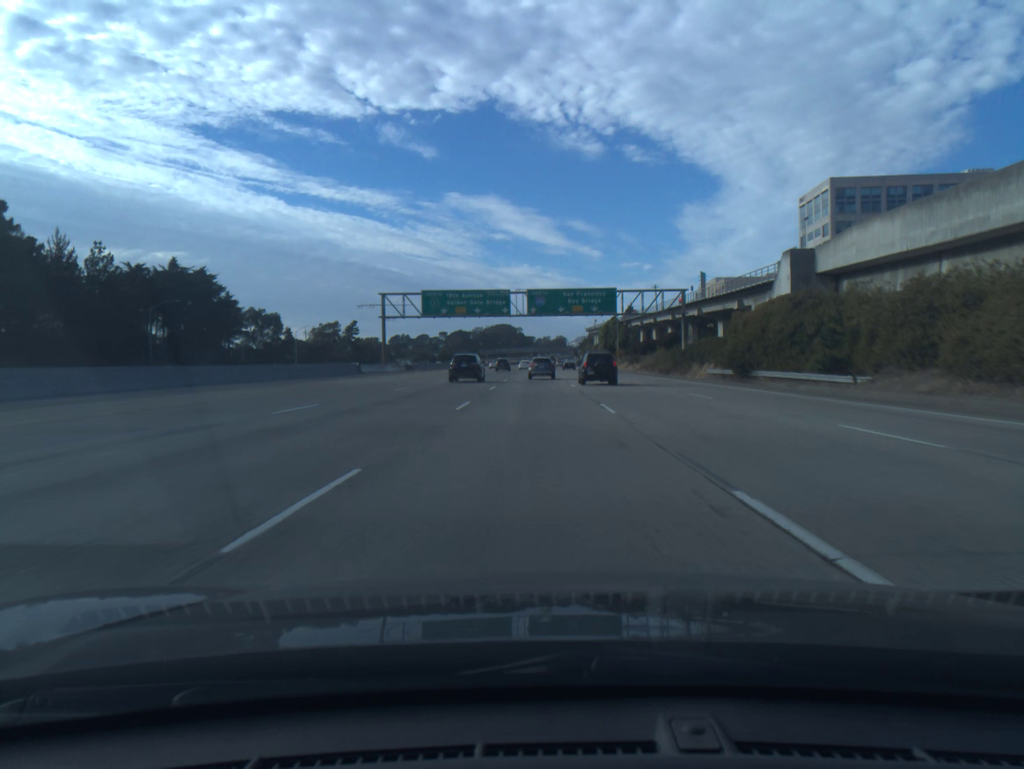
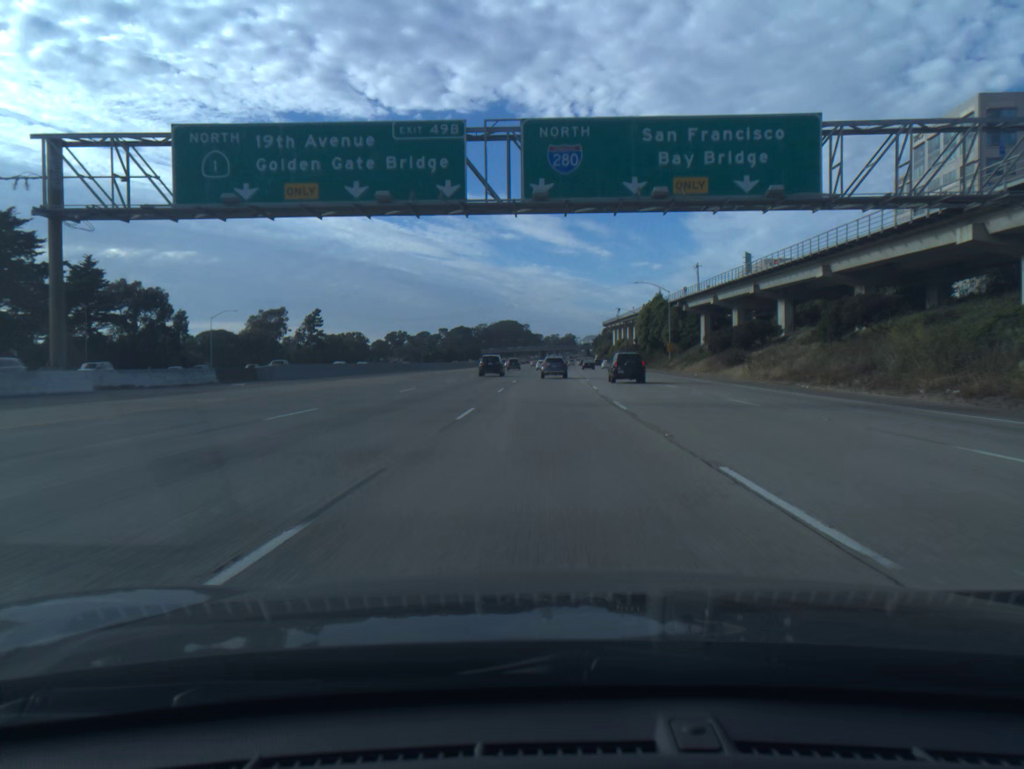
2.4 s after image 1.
(-0.6, +60.6) m; -1°
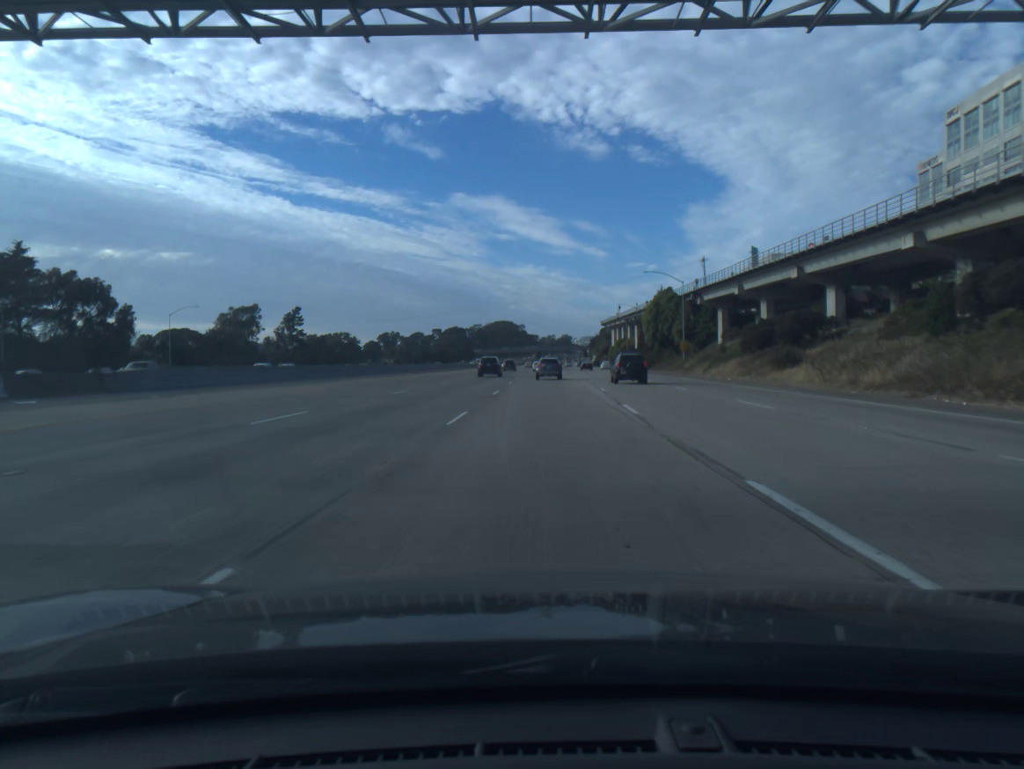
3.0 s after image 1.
(0.0, +15.2) m; 0°
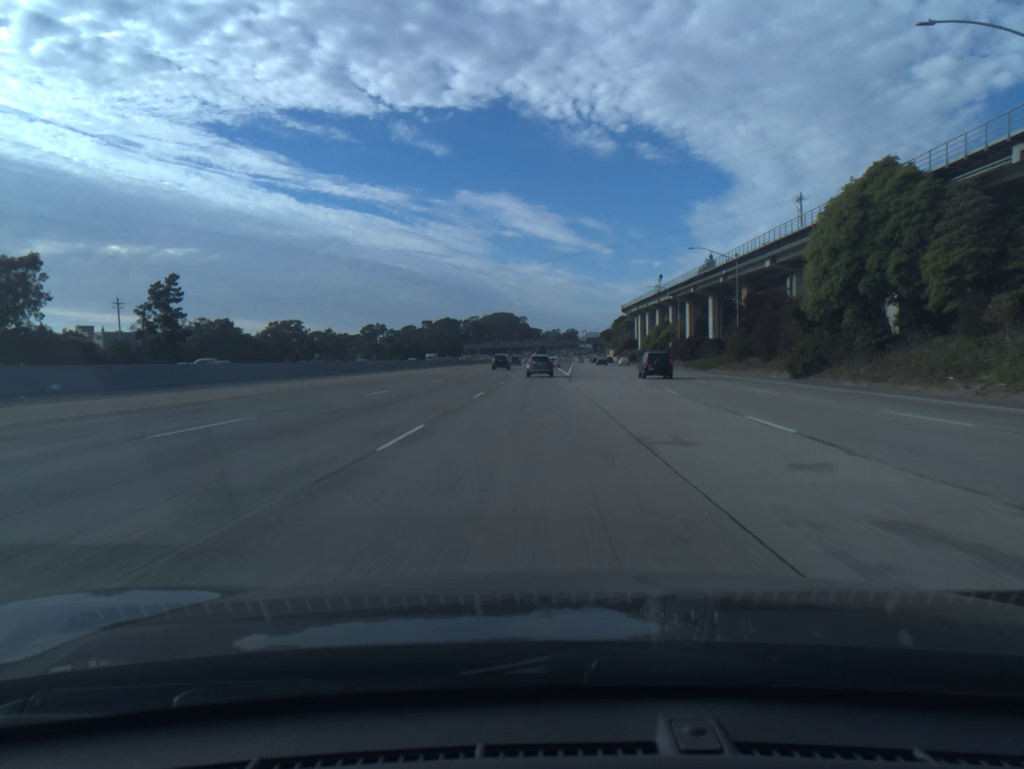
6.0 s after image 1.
(+0.2, +76.2) m; 0°
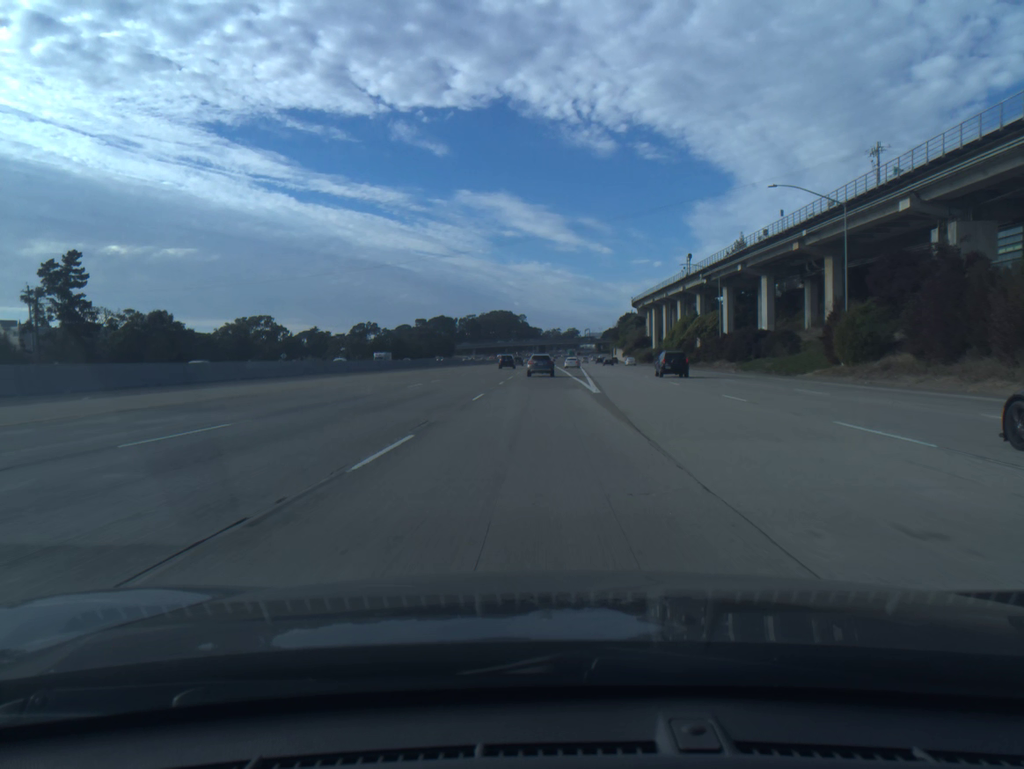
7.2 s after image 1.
(0.0, +30.5) m; 0°
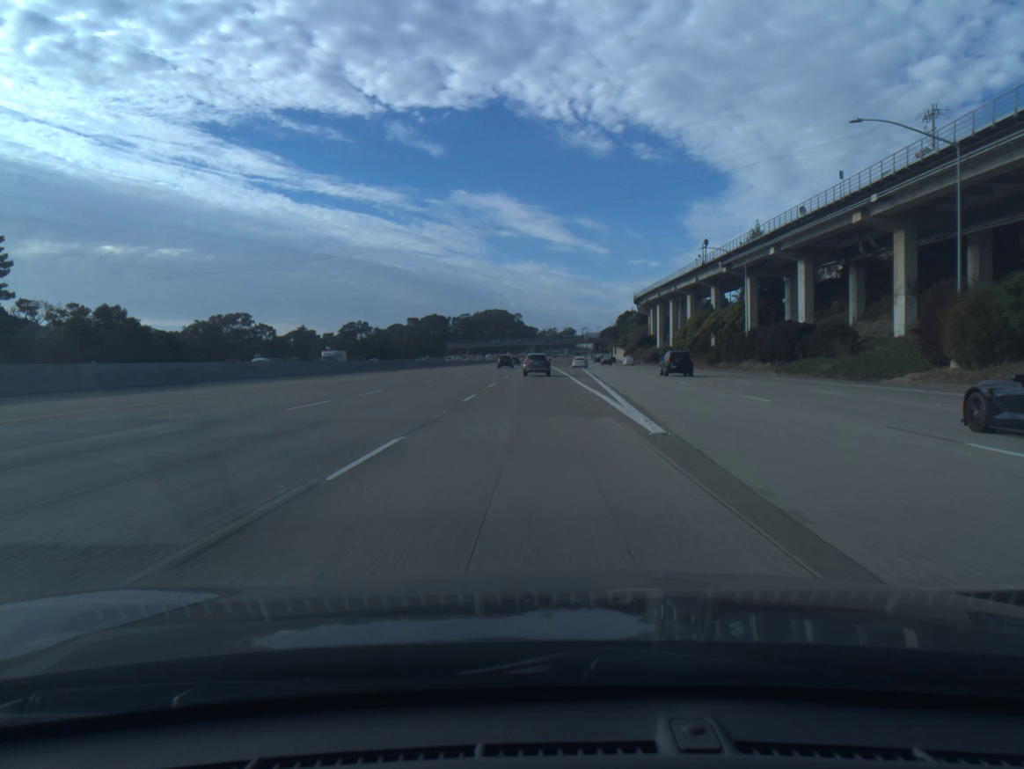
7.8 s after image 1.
(0.0, +15.1) m; 0°
